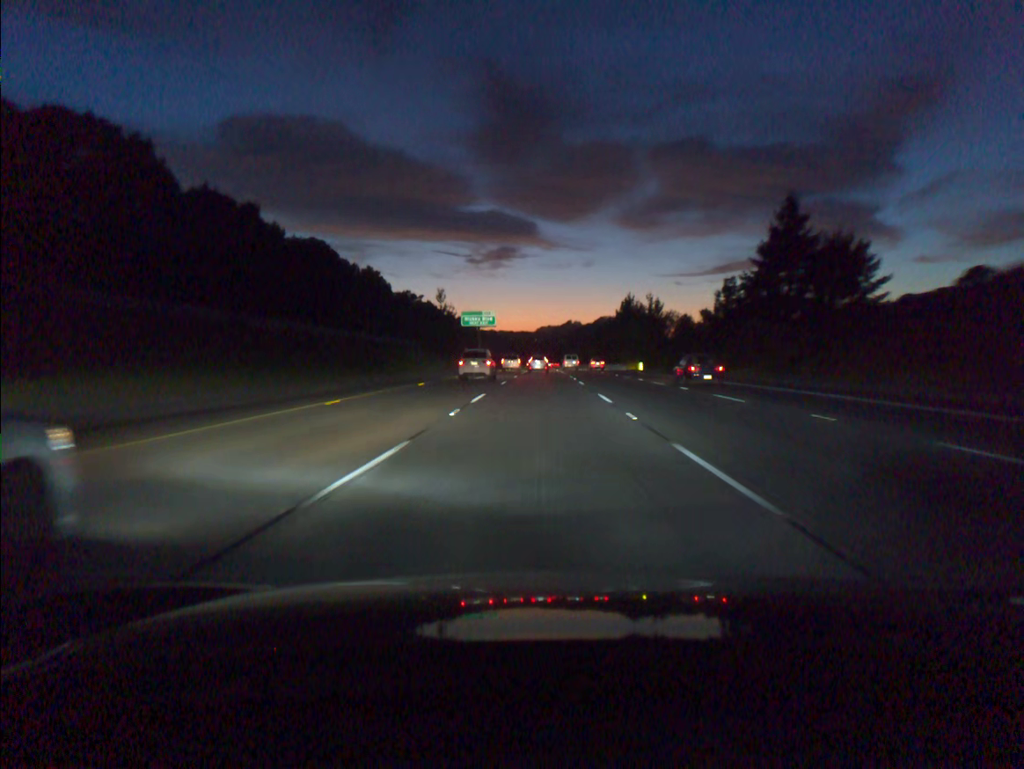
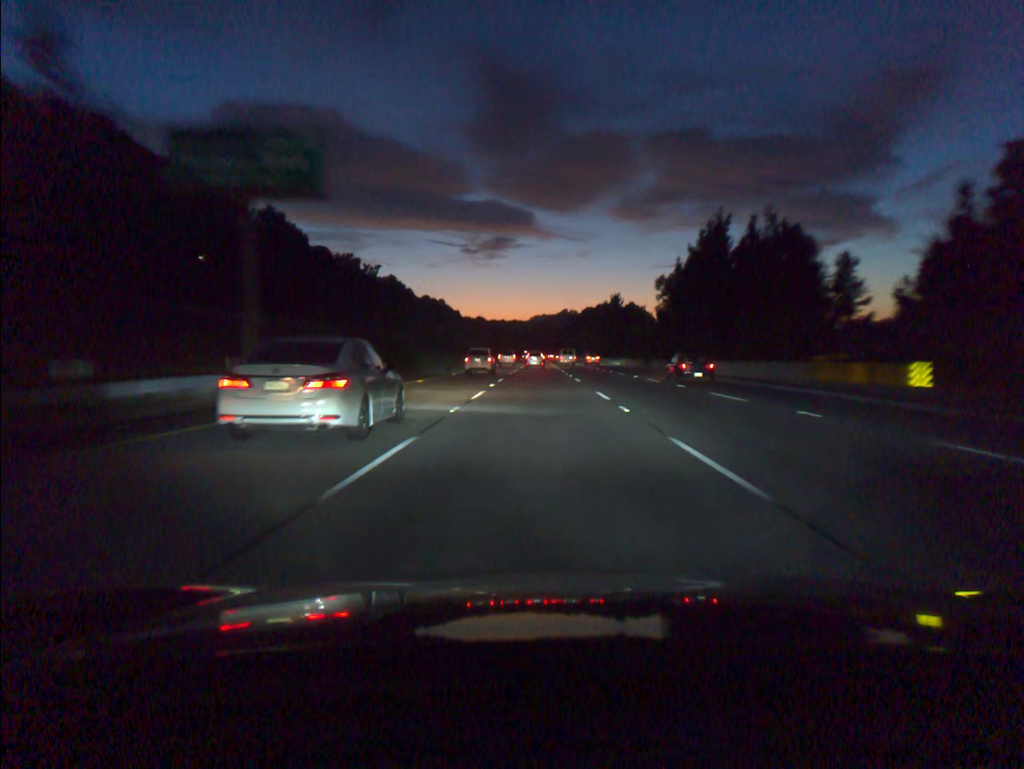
(+0.1, +87.3) m; 0°
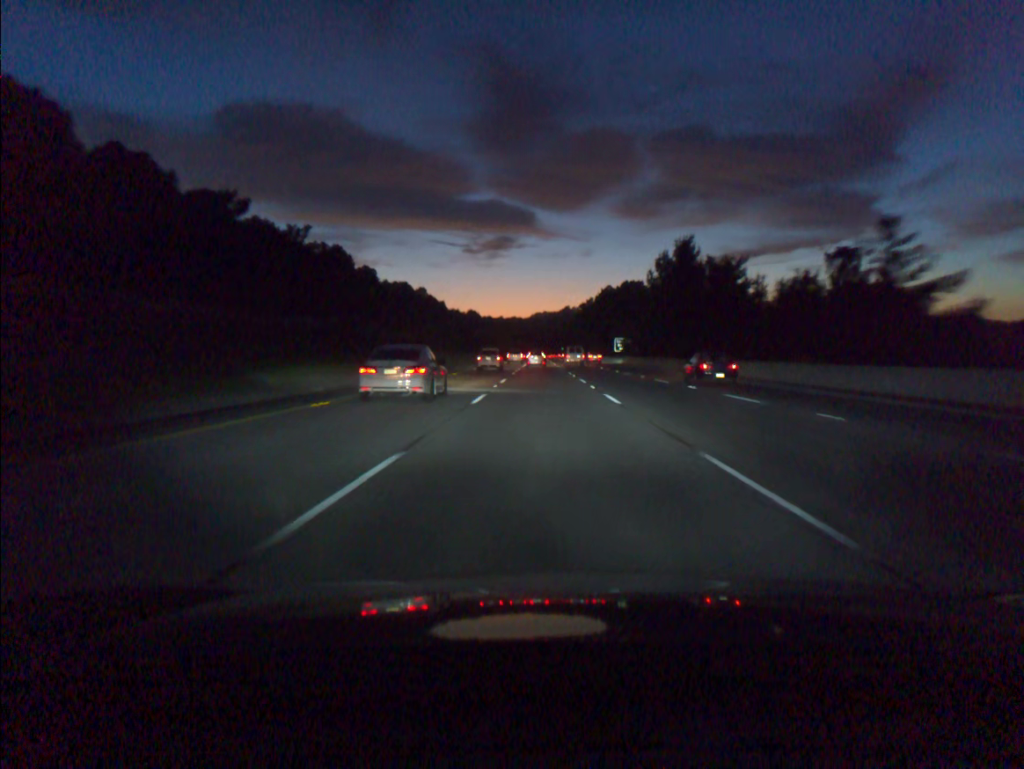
(-0.4, +89.3) m; 0°
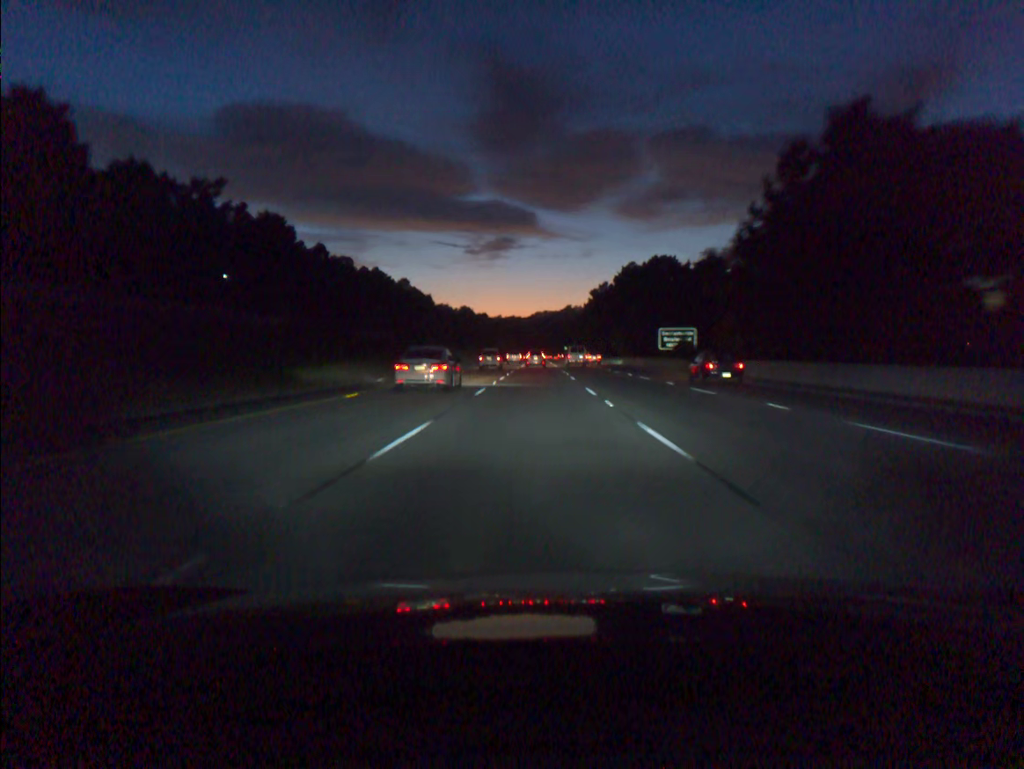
(+0.1, +54.2) m; 0°
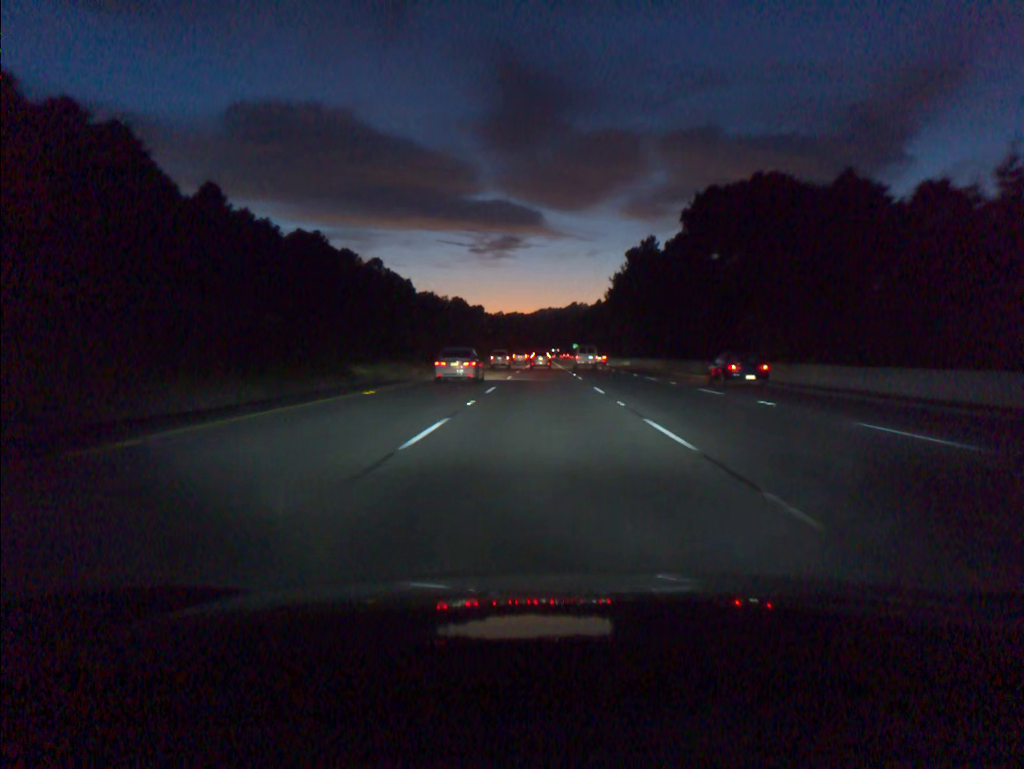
(-0.4, +72.2) m; 0°
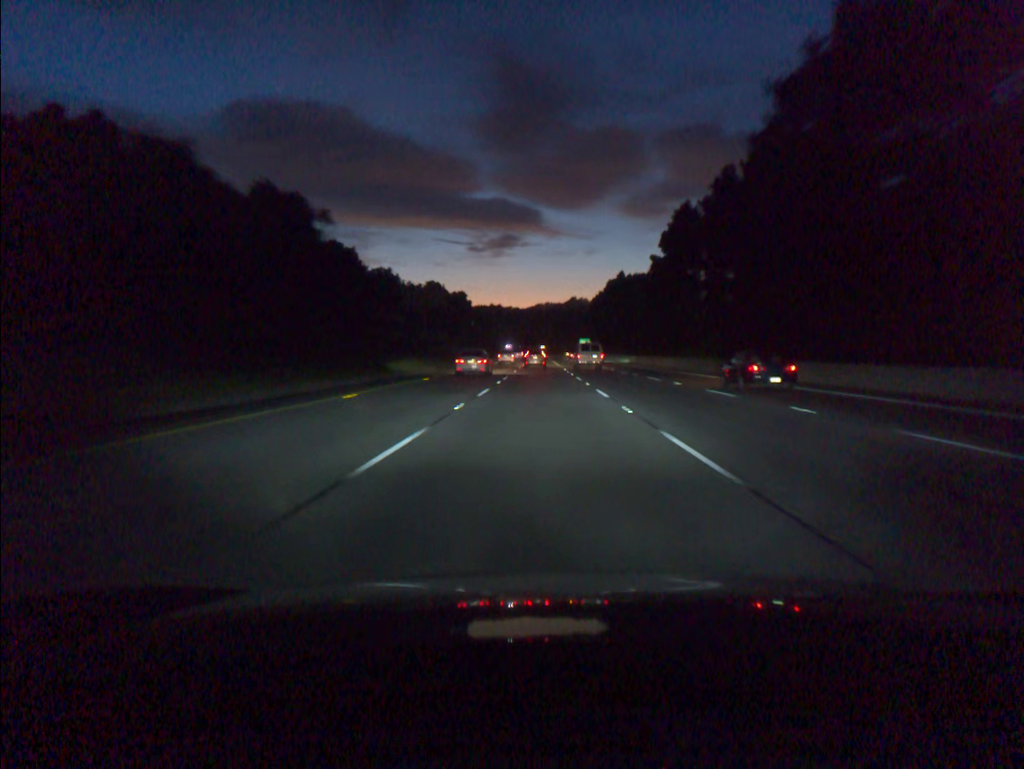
(+0.3, +89.7) m; 0°
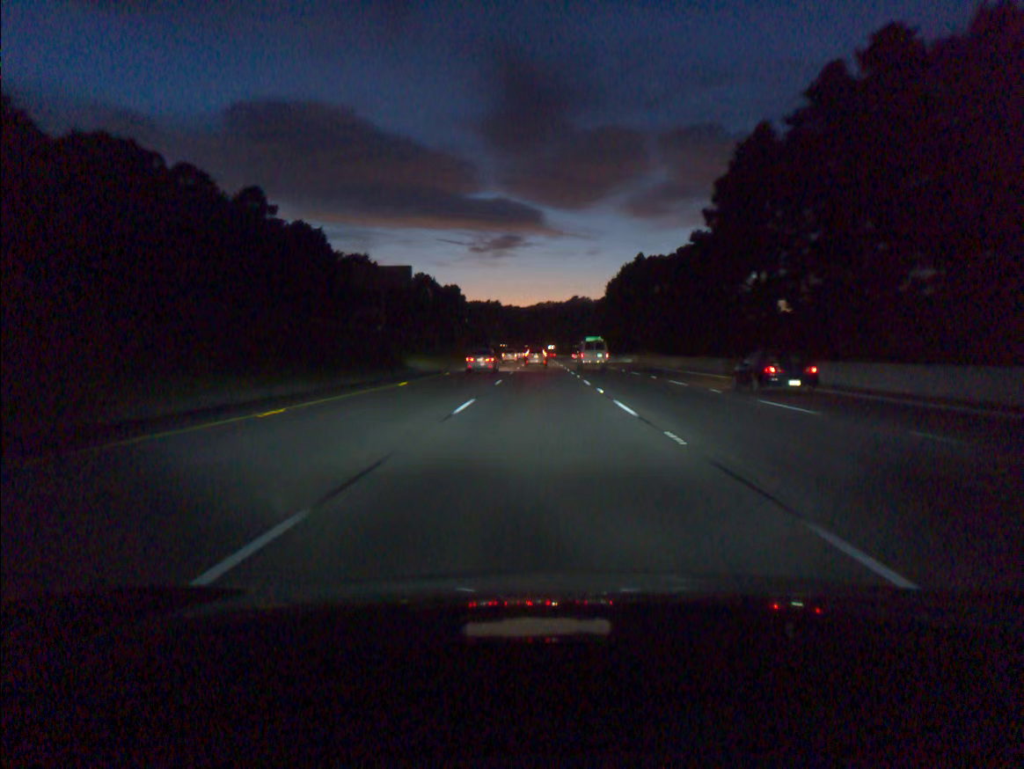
(-0.1, +35.7) m; 0°
